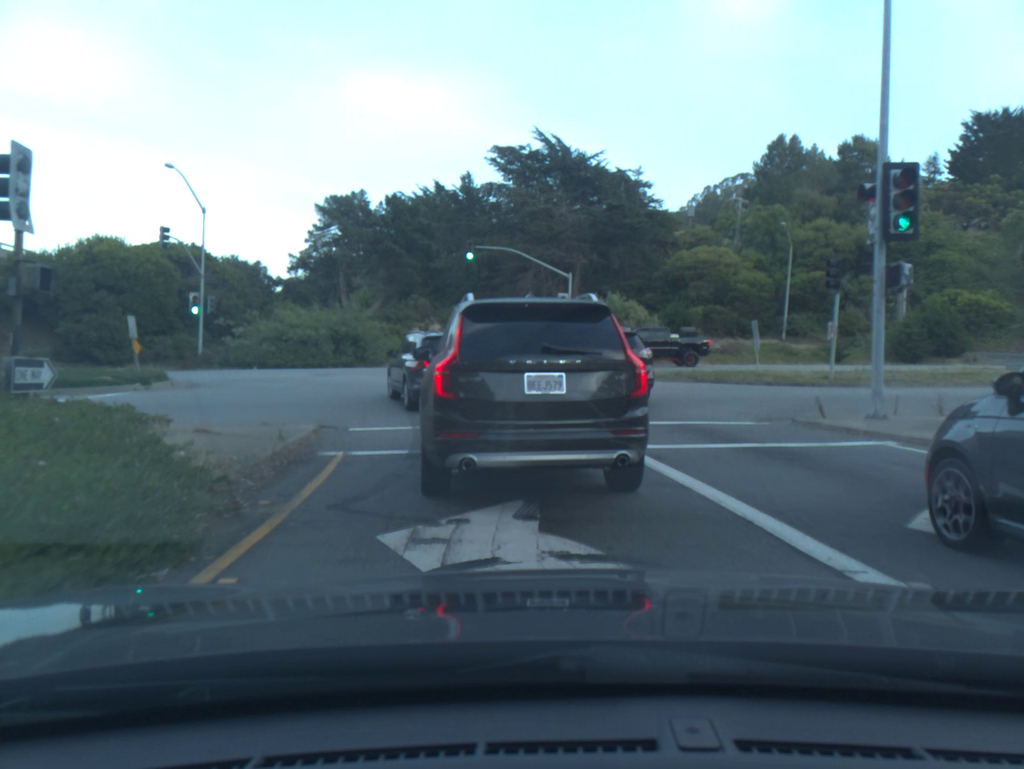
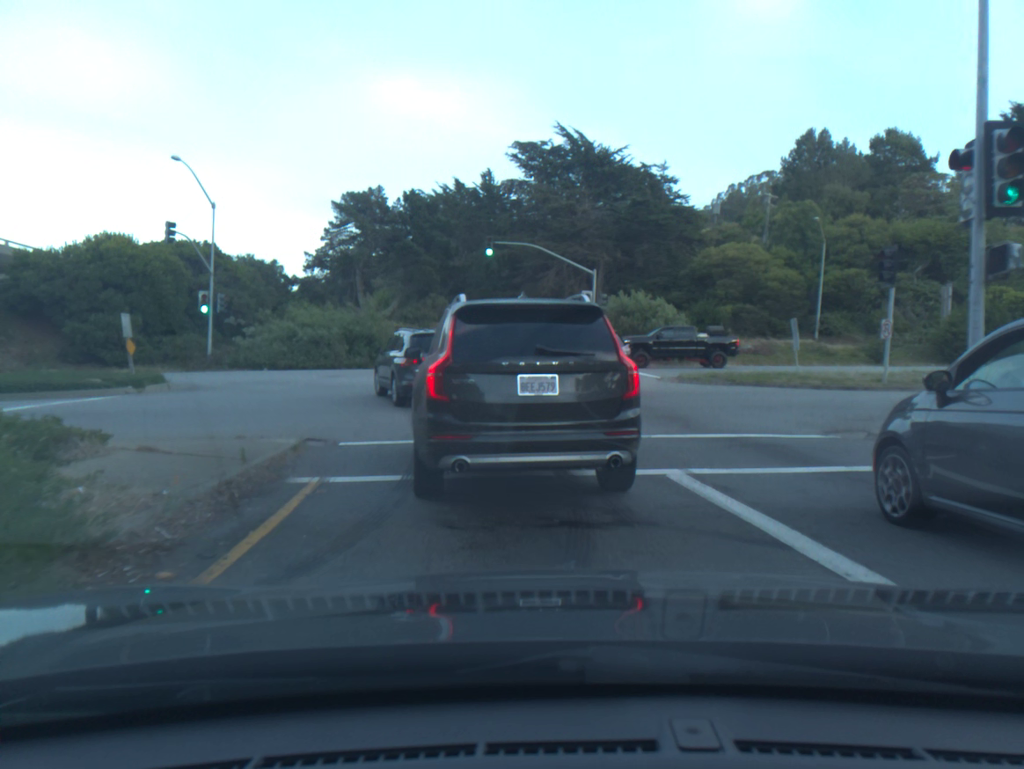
(0.0, +2.1) m; -1°
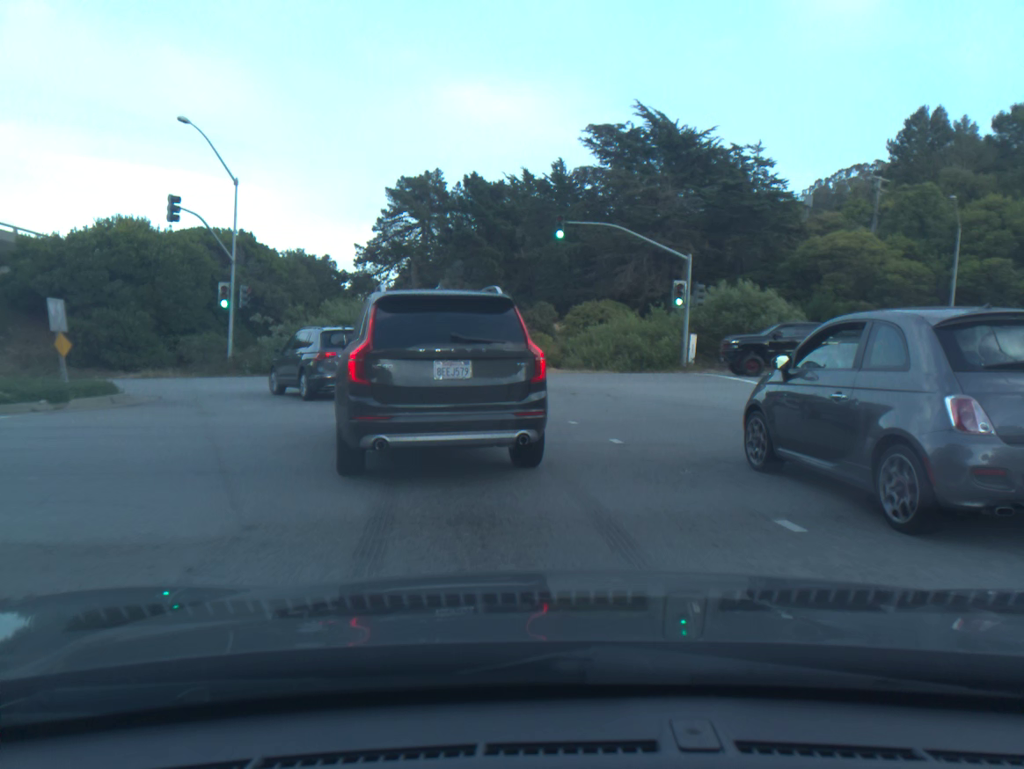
(-0.4, +8.0) m; -6°
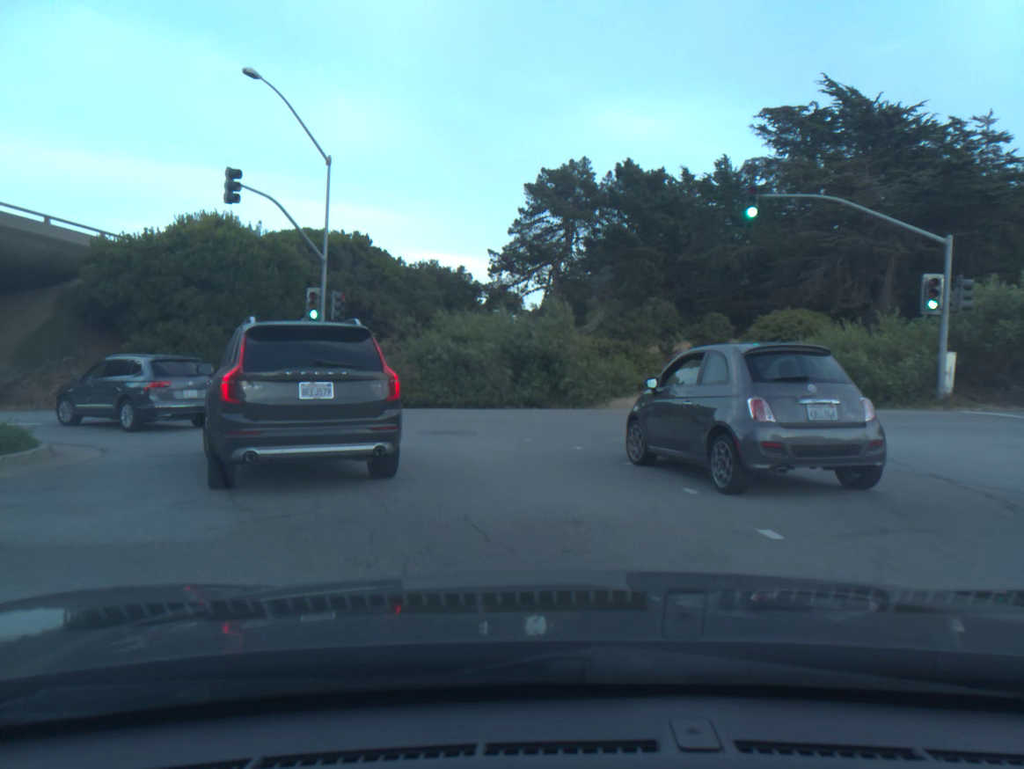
(-0.9, +9.9) m; -13°
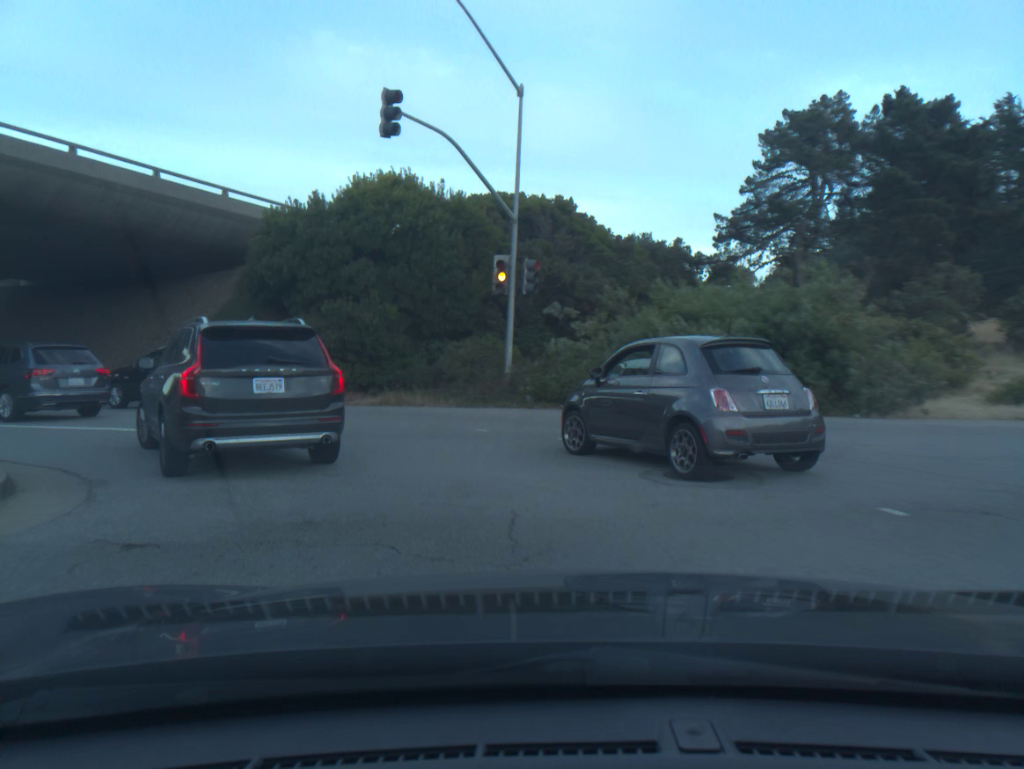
(-0.9, +7.2) m; -15°
